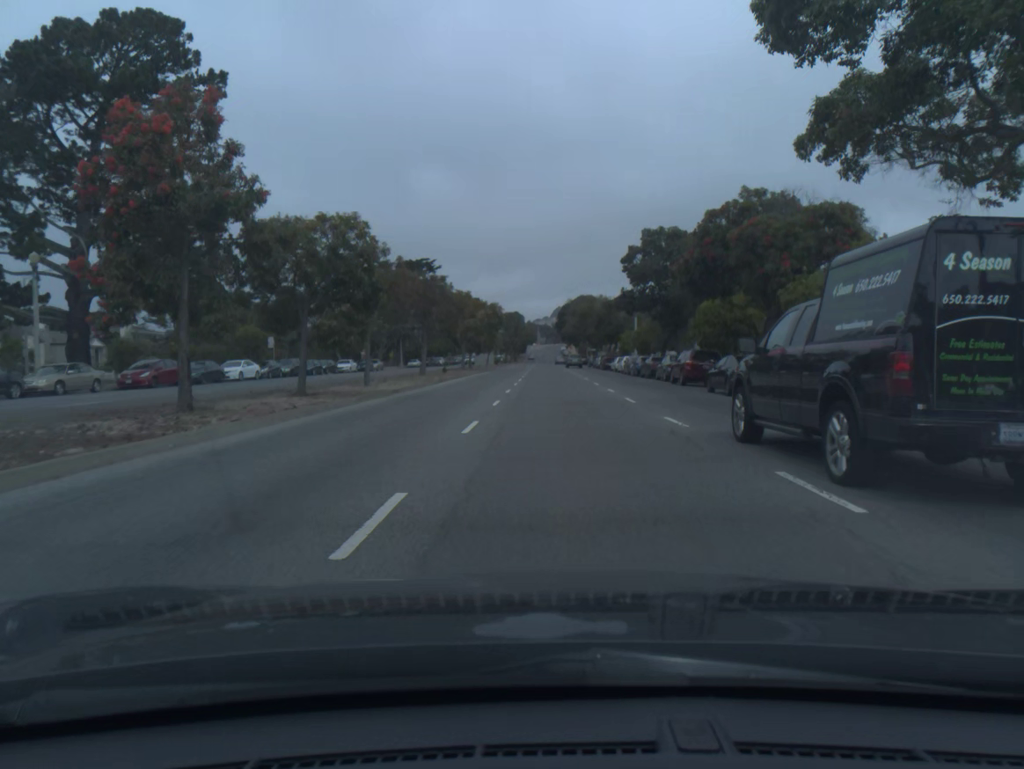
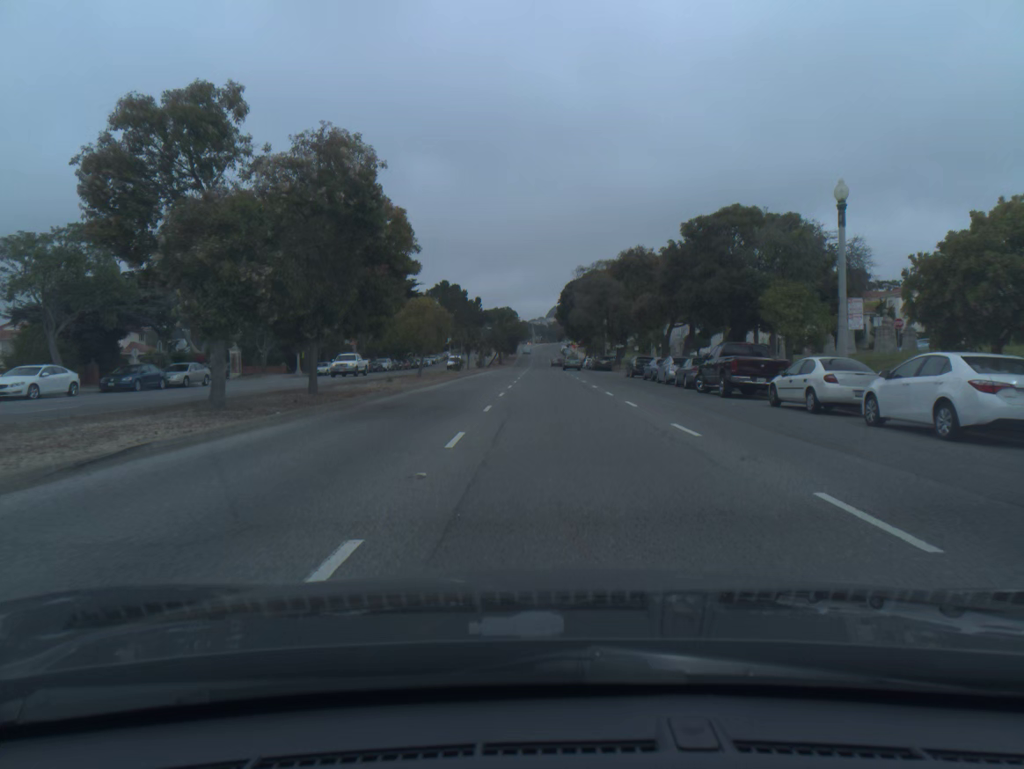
(+0.2, +51.9) m; 0°
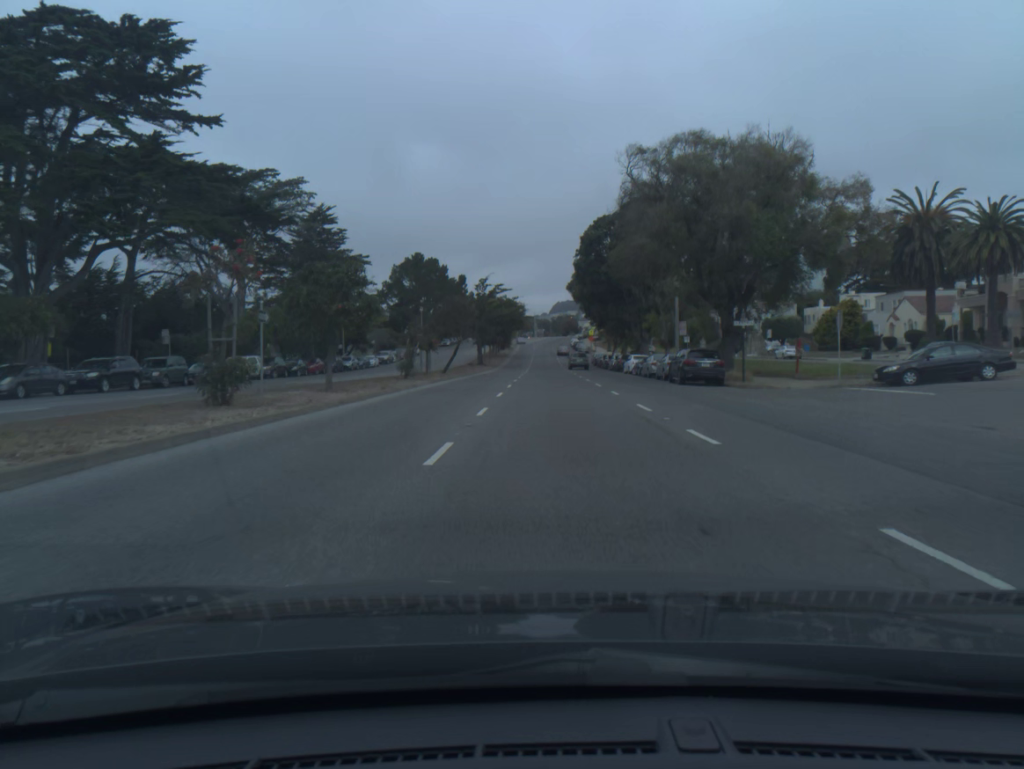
(-0.1, +52.3) m; 0°
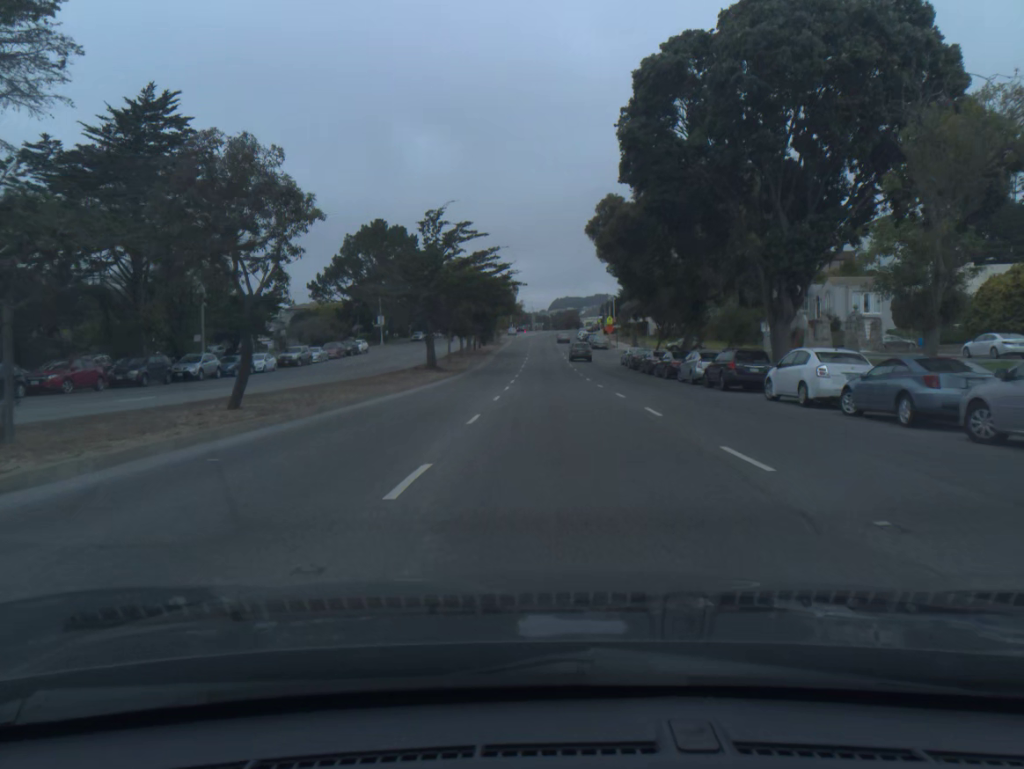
(0.0, +38.3) m; 0°
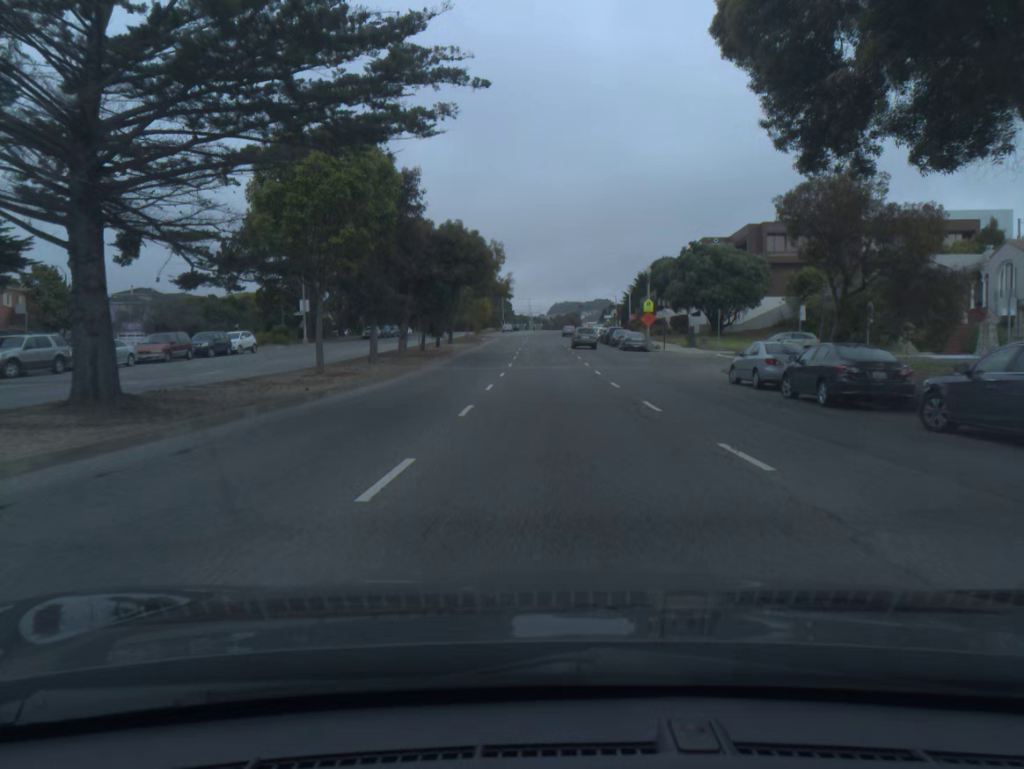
(0.0, +36.8) m; 0°
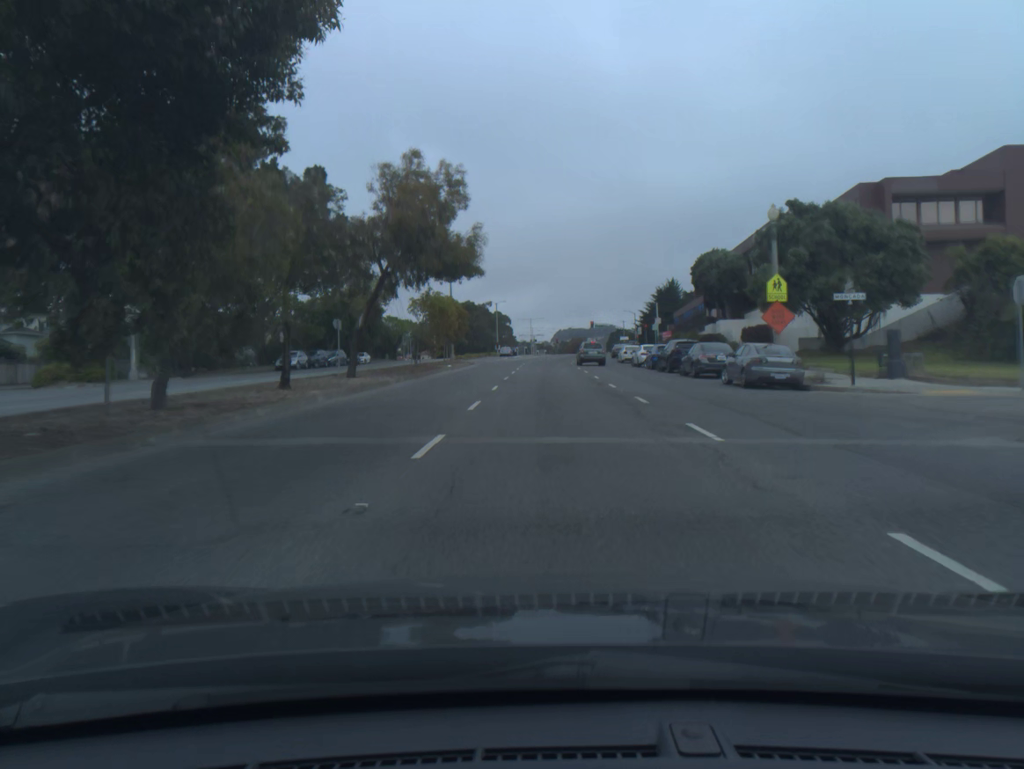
(-0.1, +34.1) m; 0°
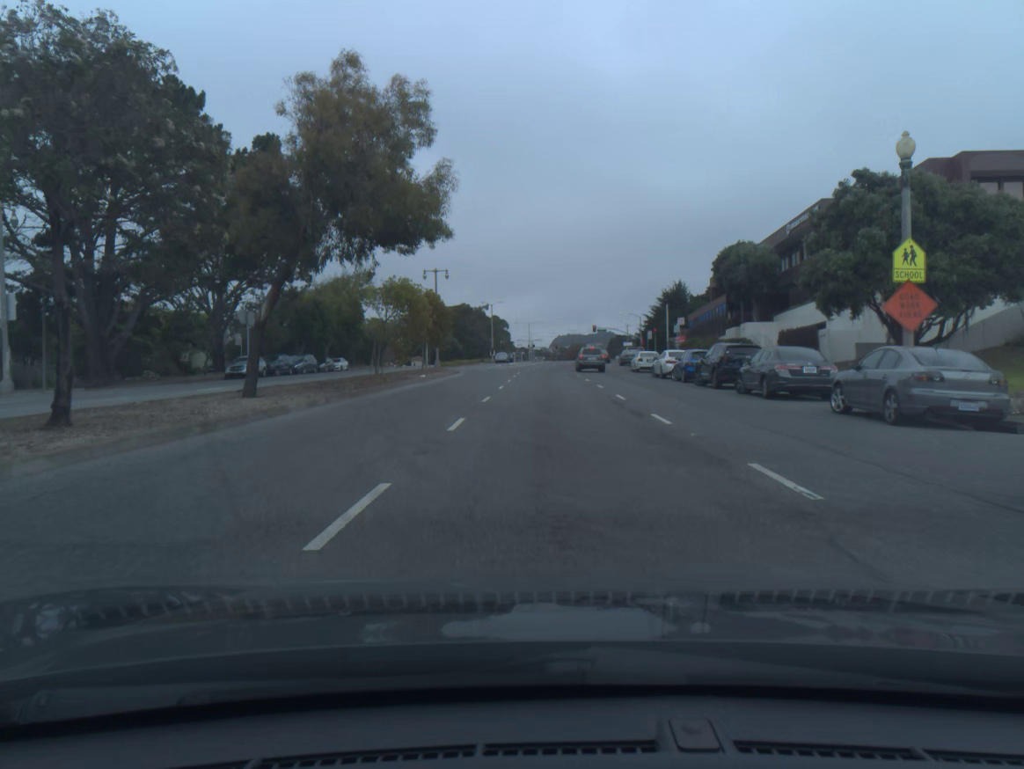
(0.0, +10.5) m; 0°
